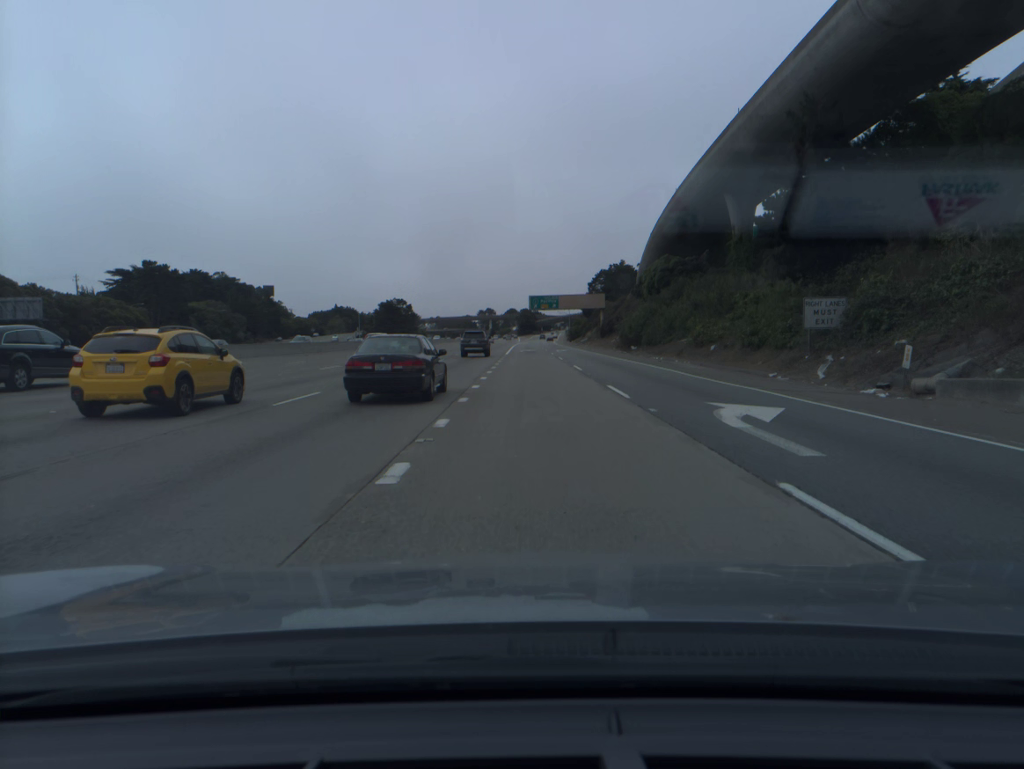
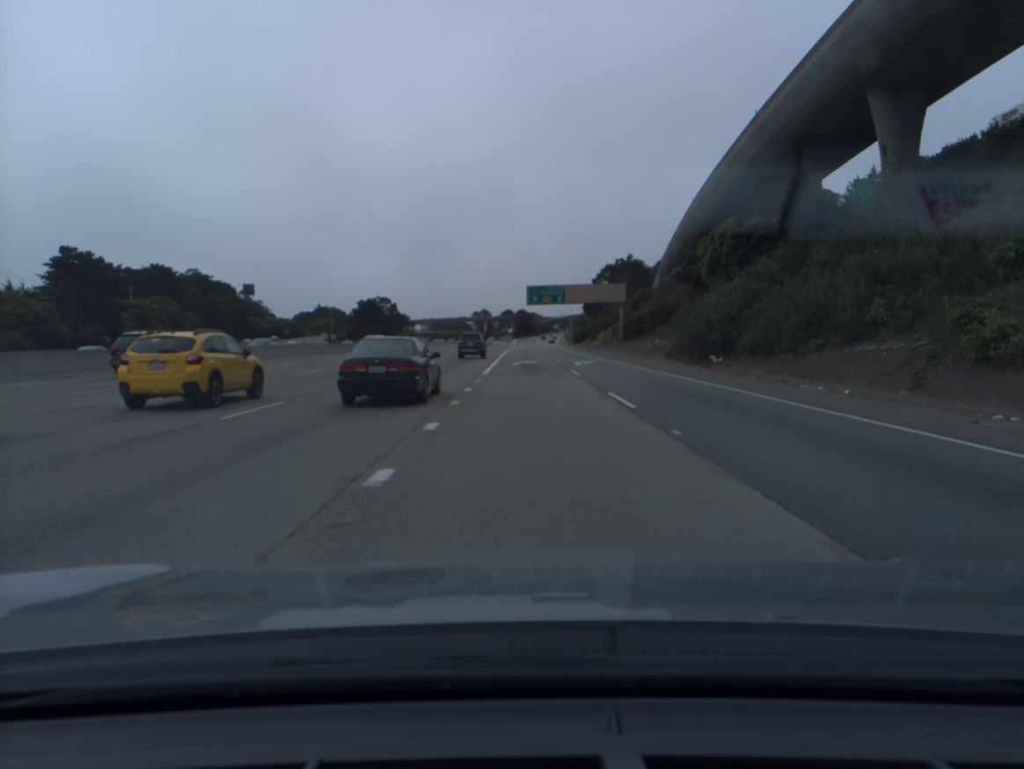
(+0.1, +31.6) m; 0°
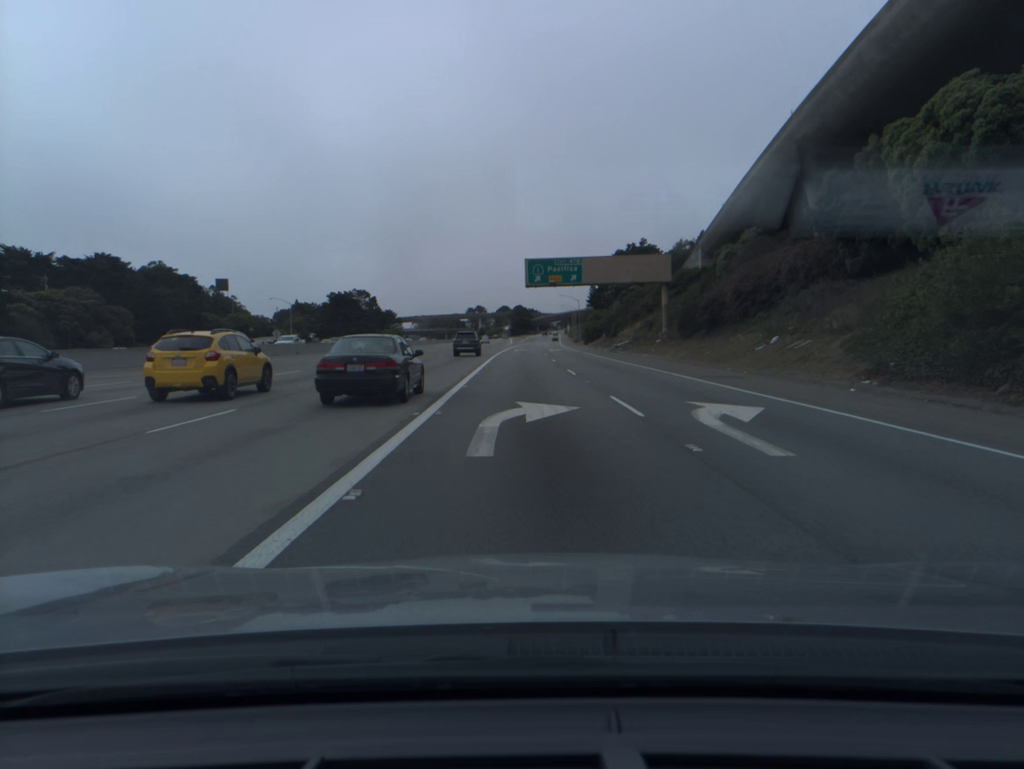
(0.0, +31.5) m; 0°
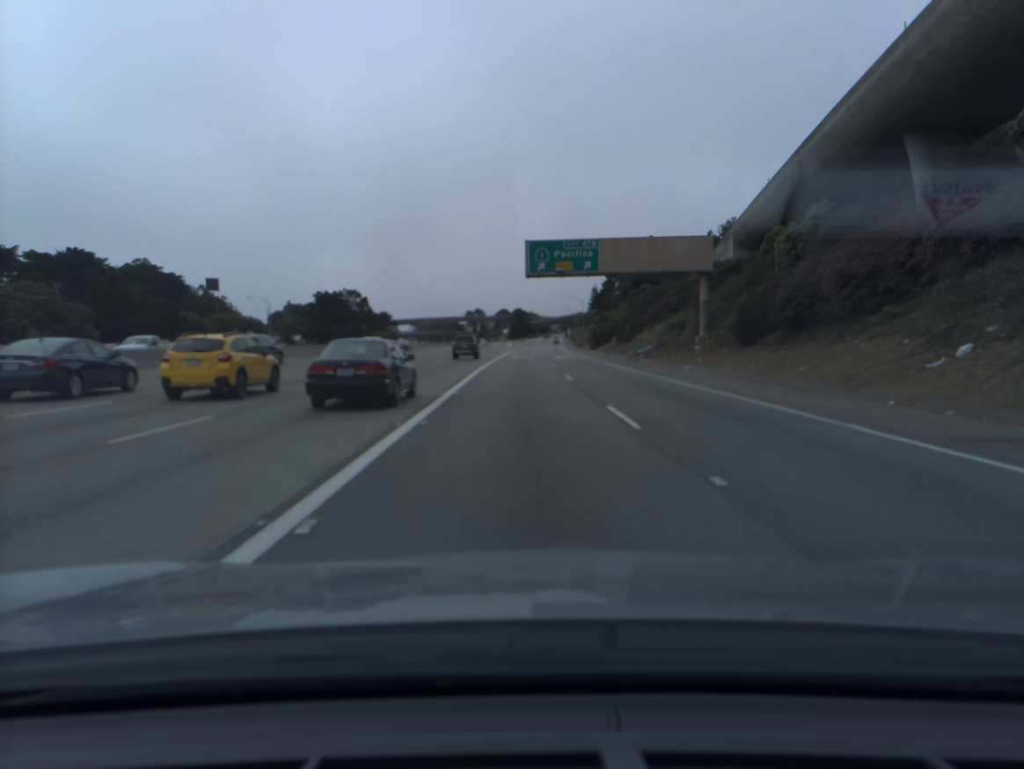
(0.0, +15.7) m; 0°
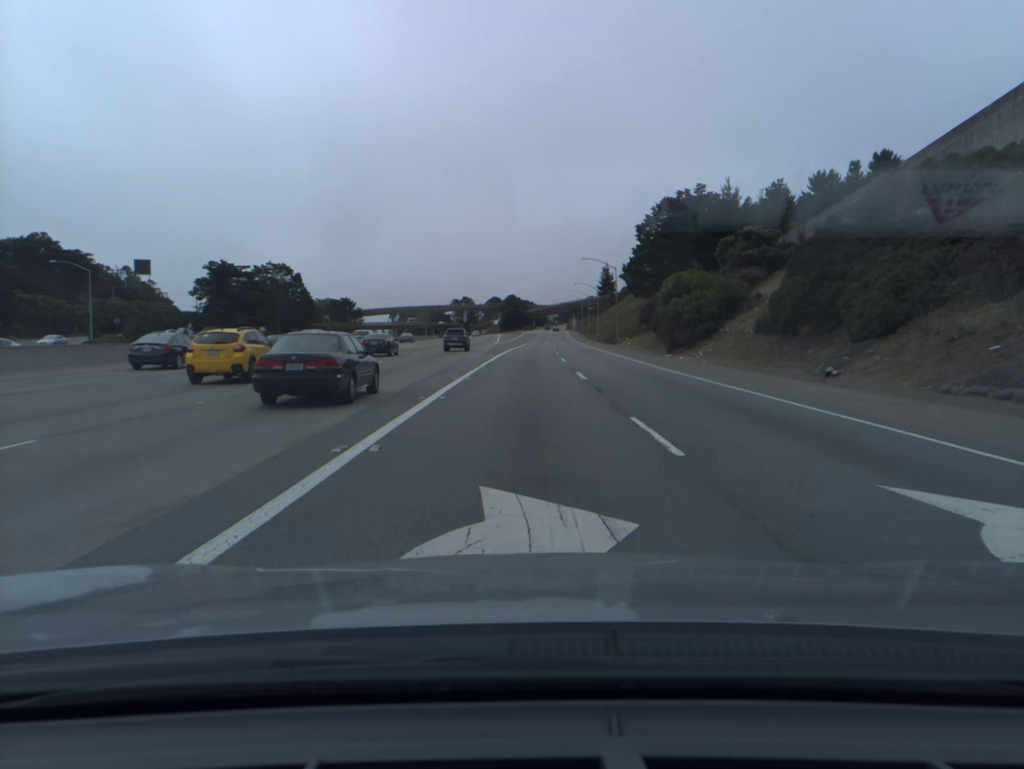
(+0.1, +62.3) m; +1°
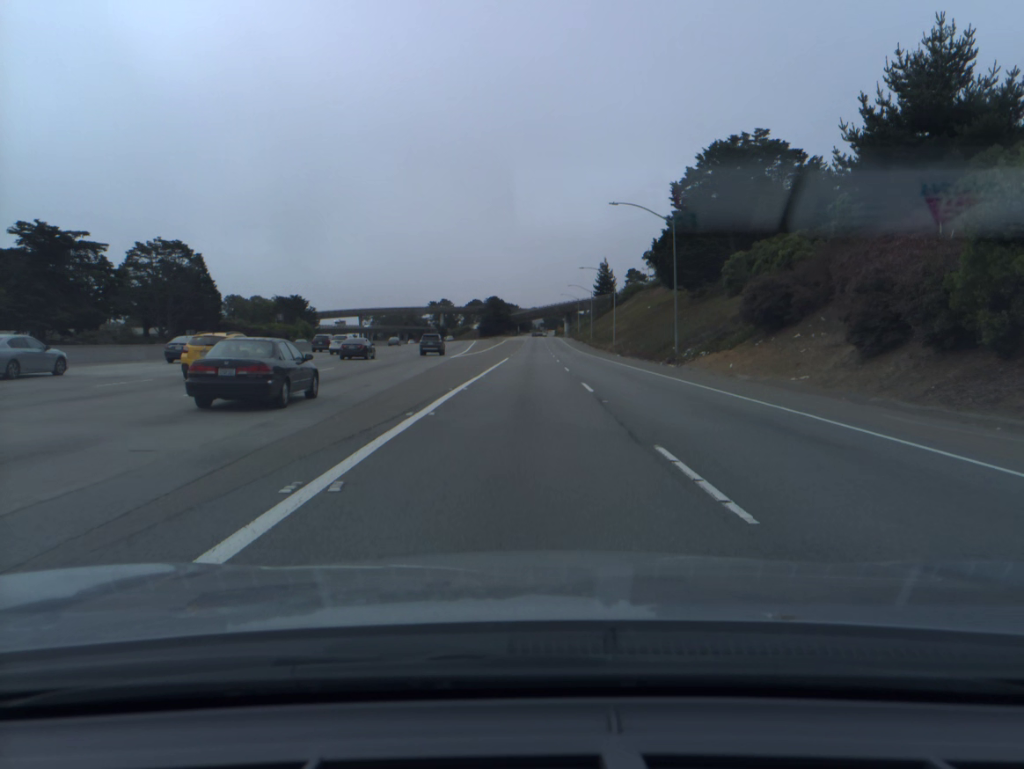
(+0.3, +46.2) m; +1°
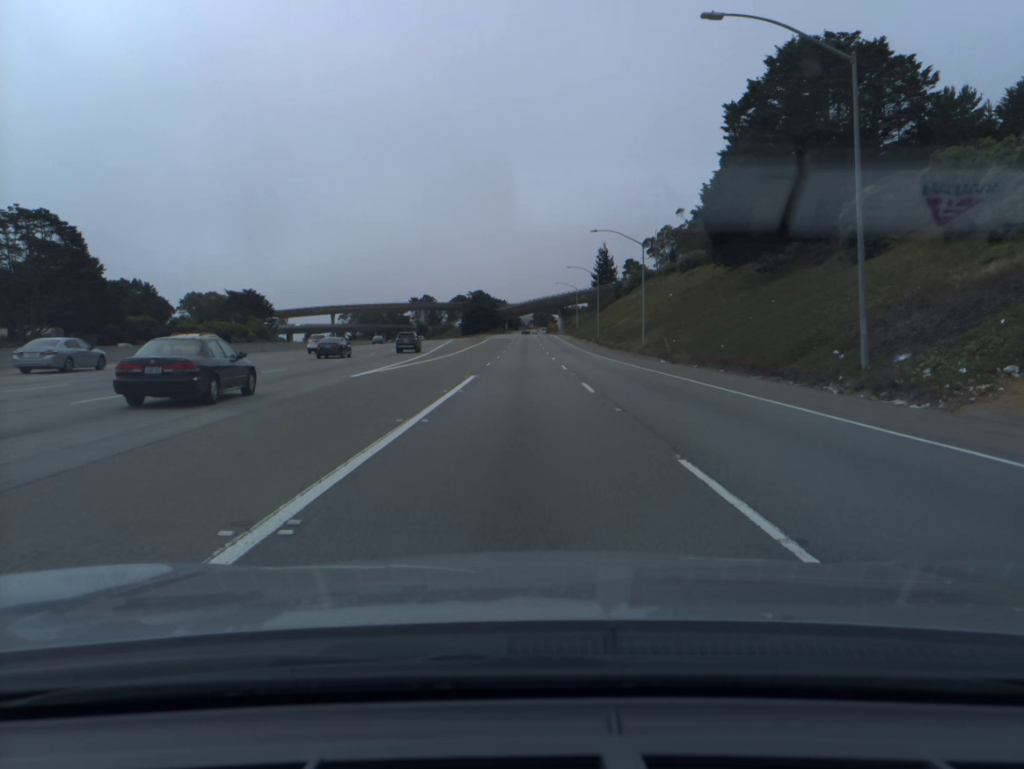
(+0.3, +30.8) m; +1°
